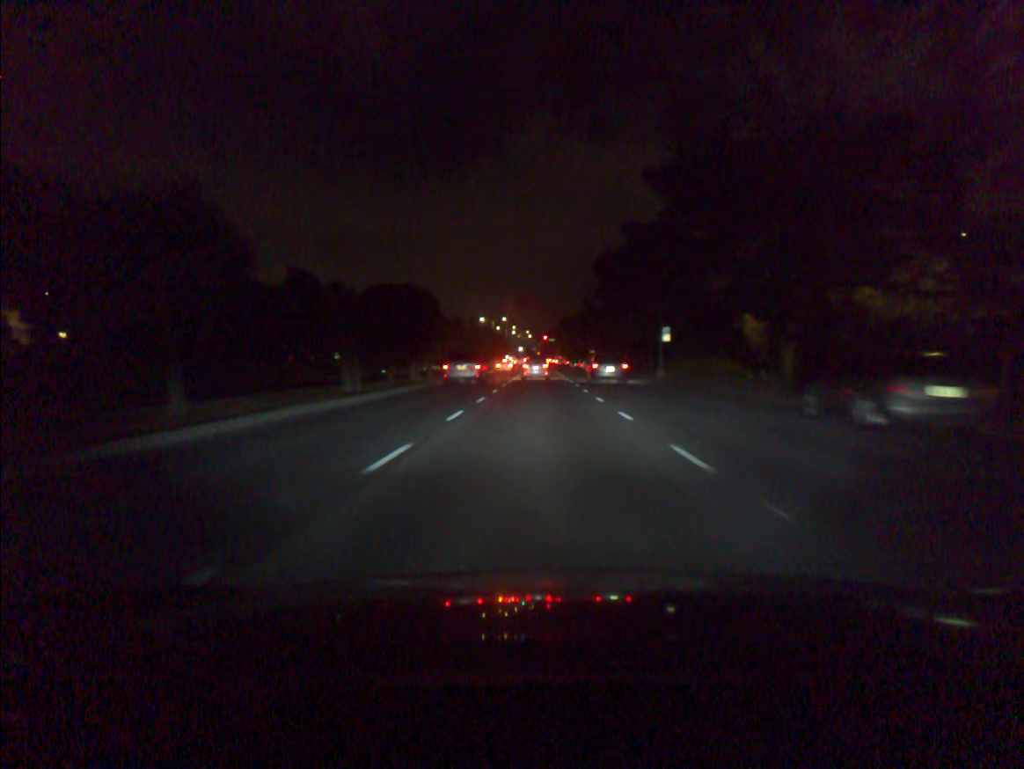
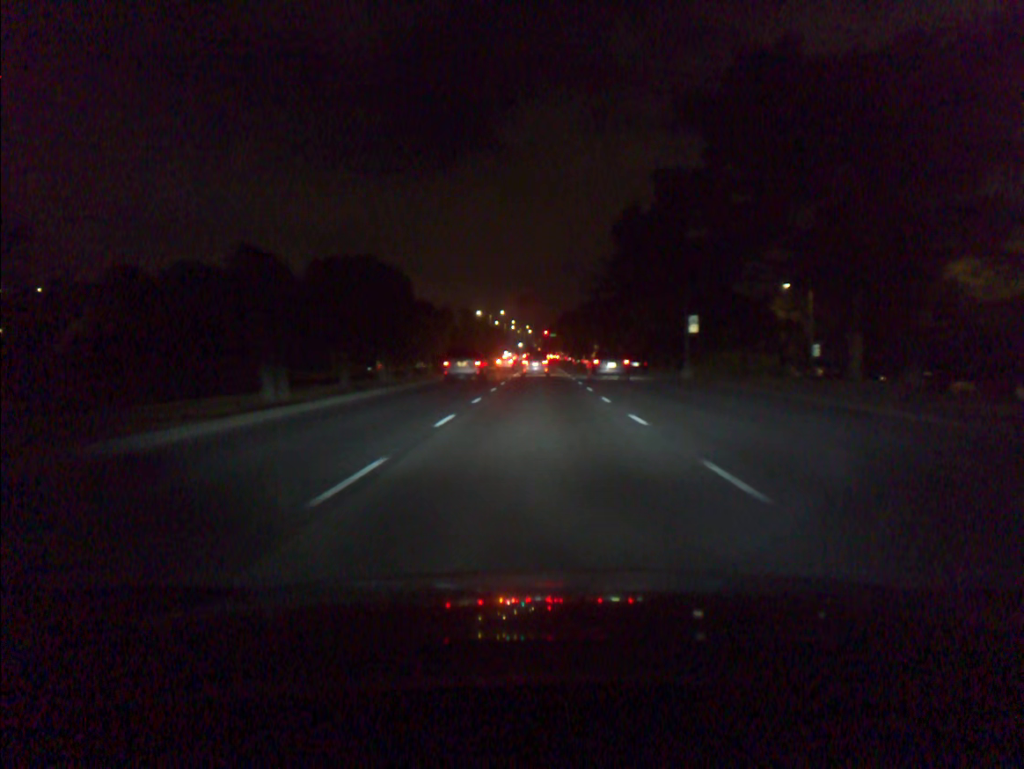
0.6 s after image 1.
(0.0, +9.3) m; 0°
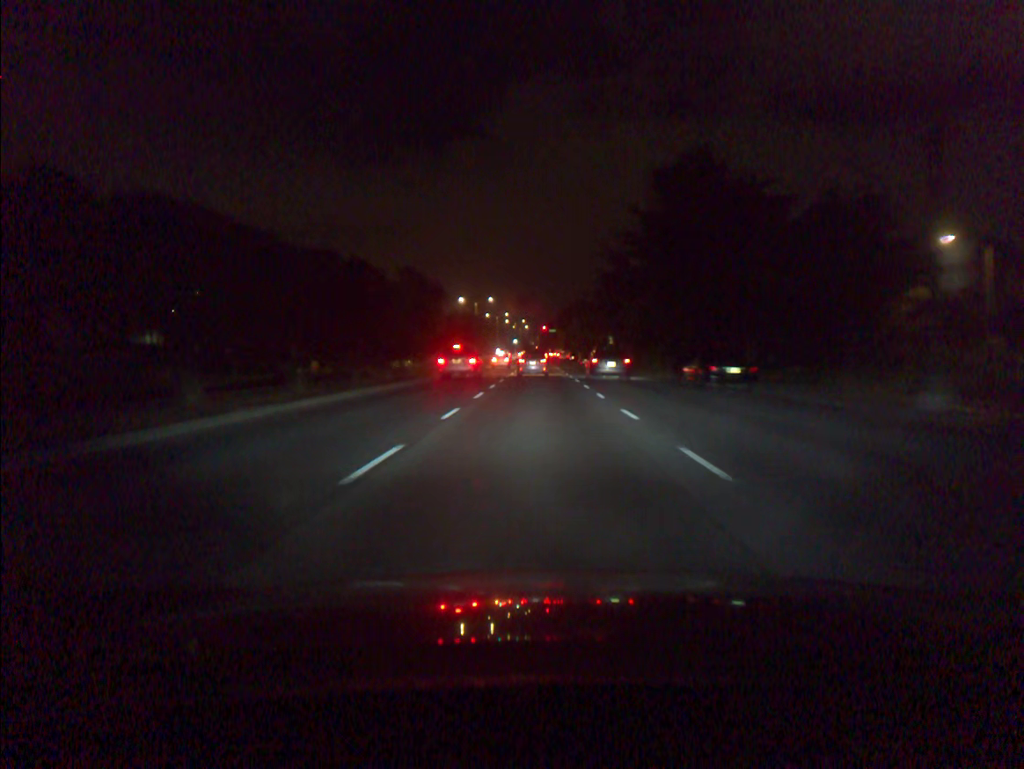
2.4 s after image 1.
(0.0, +28.0) m; 0°
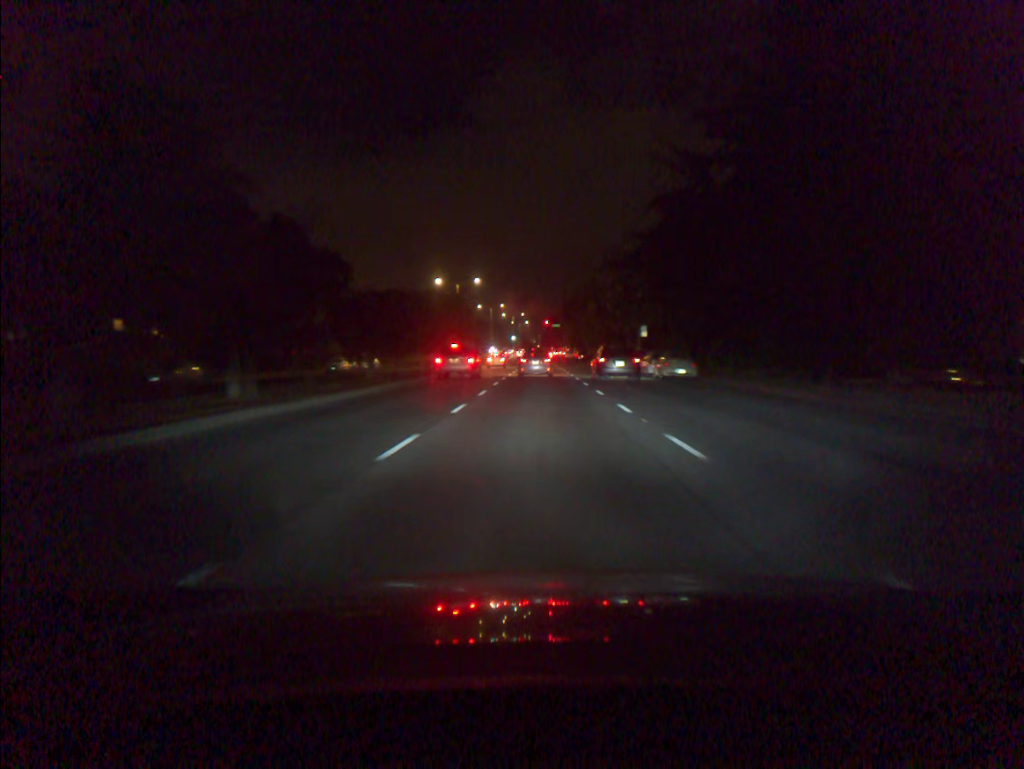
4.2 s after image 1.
(0.0, +27.5) m; 0°
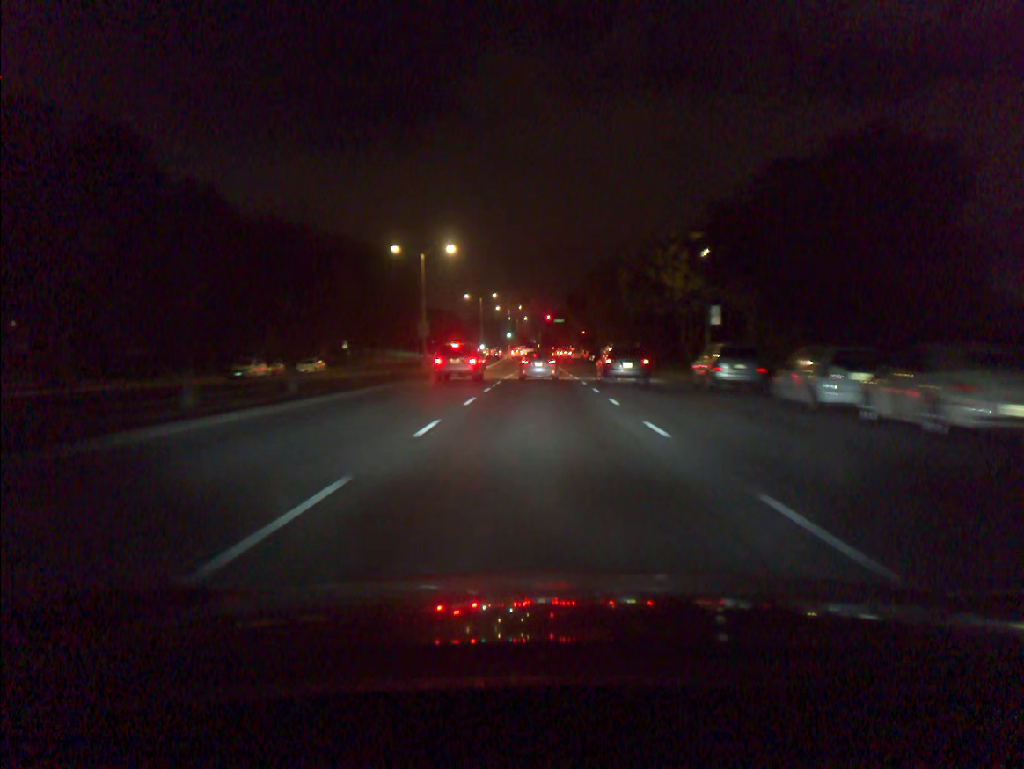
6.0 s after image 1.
(0.0, +26.4) m; 0°
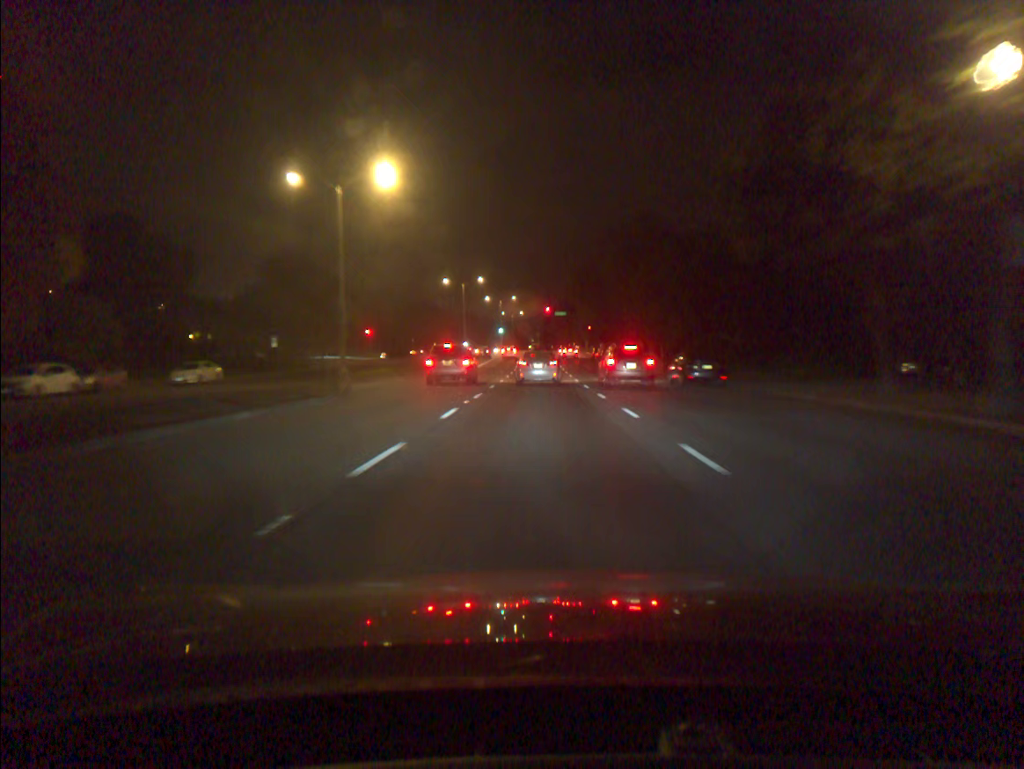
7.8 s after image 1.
(0.0, +25.0) m; 0°
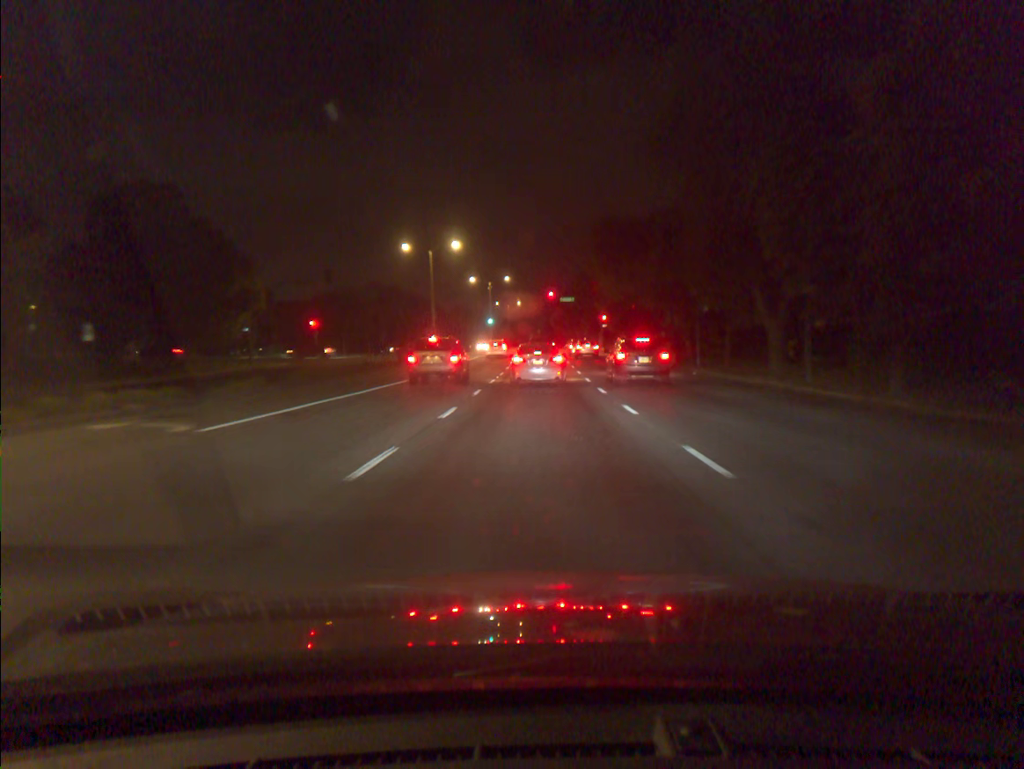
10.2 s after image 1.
(0.0, +29.5) m; 0°
